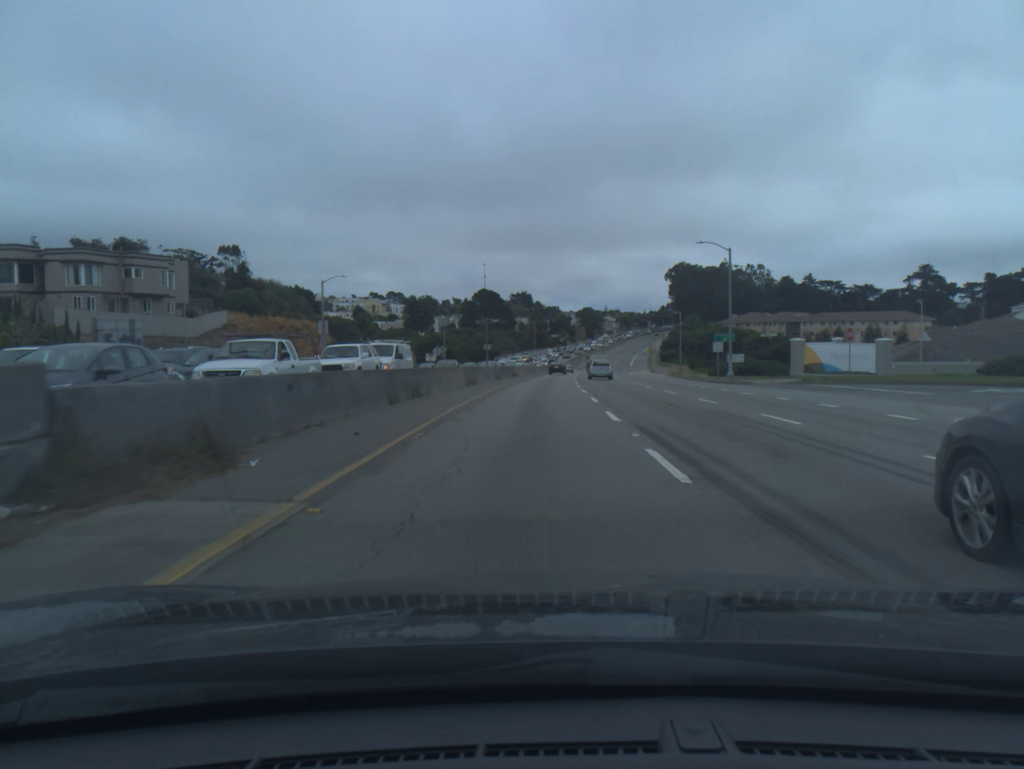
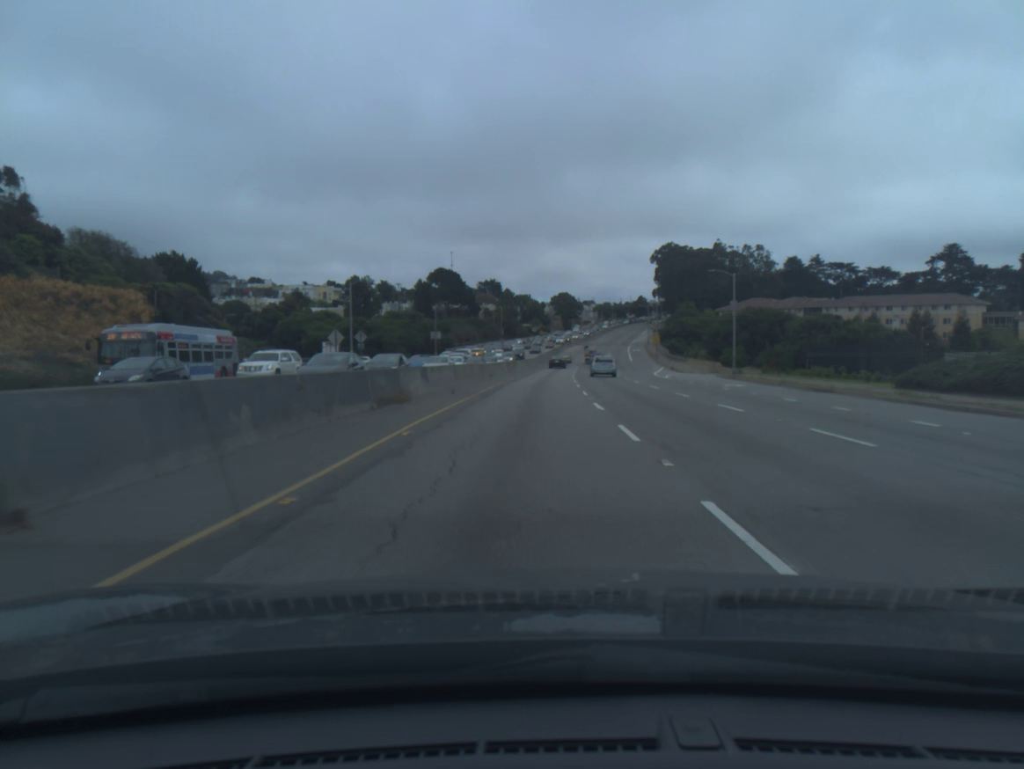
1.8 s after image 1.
(+0.7, +47.6) m; +2°
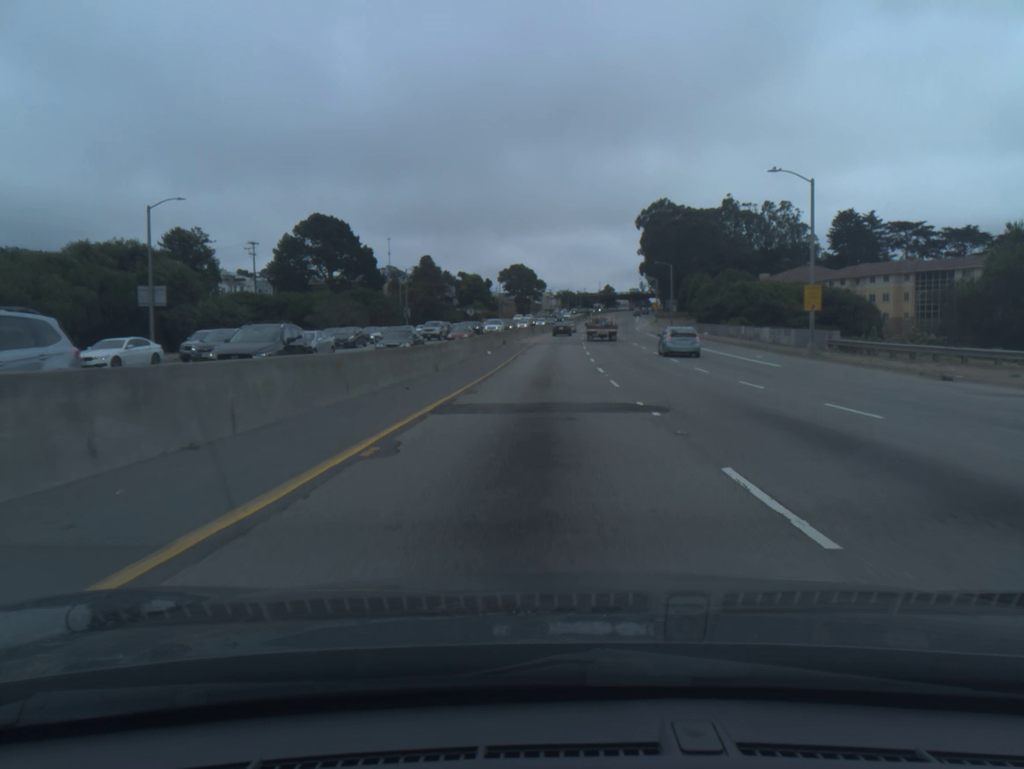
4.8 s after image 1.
(+2.3, +88.0) m; +3°
